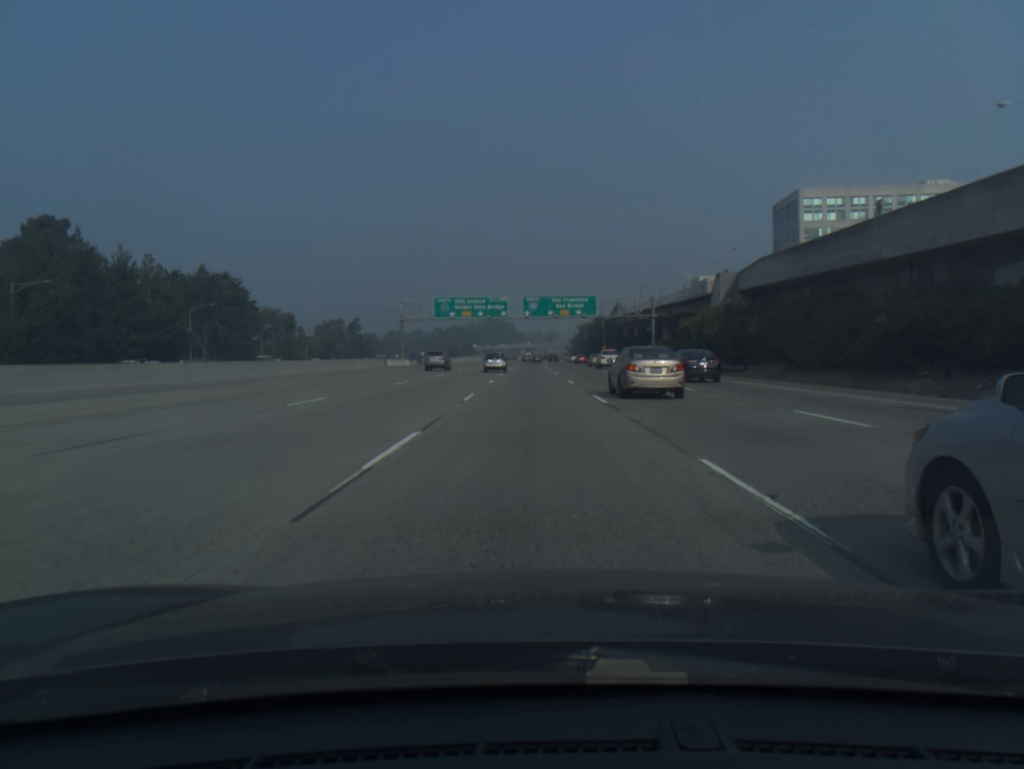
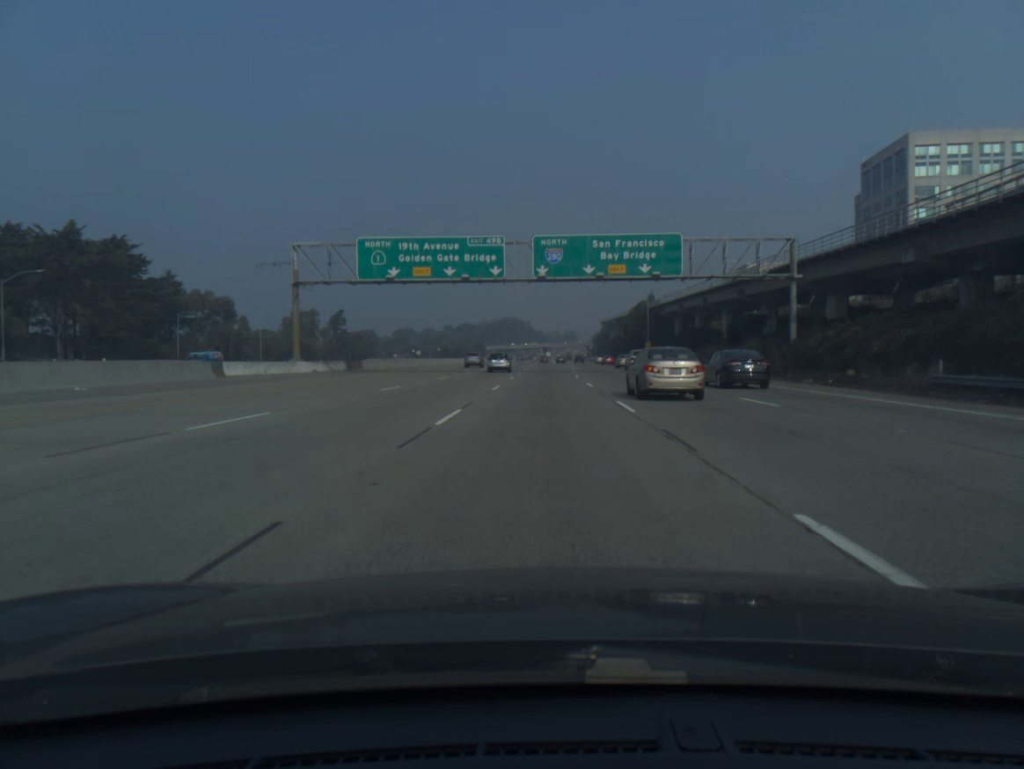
(-0.8, +50.8) m; -1°
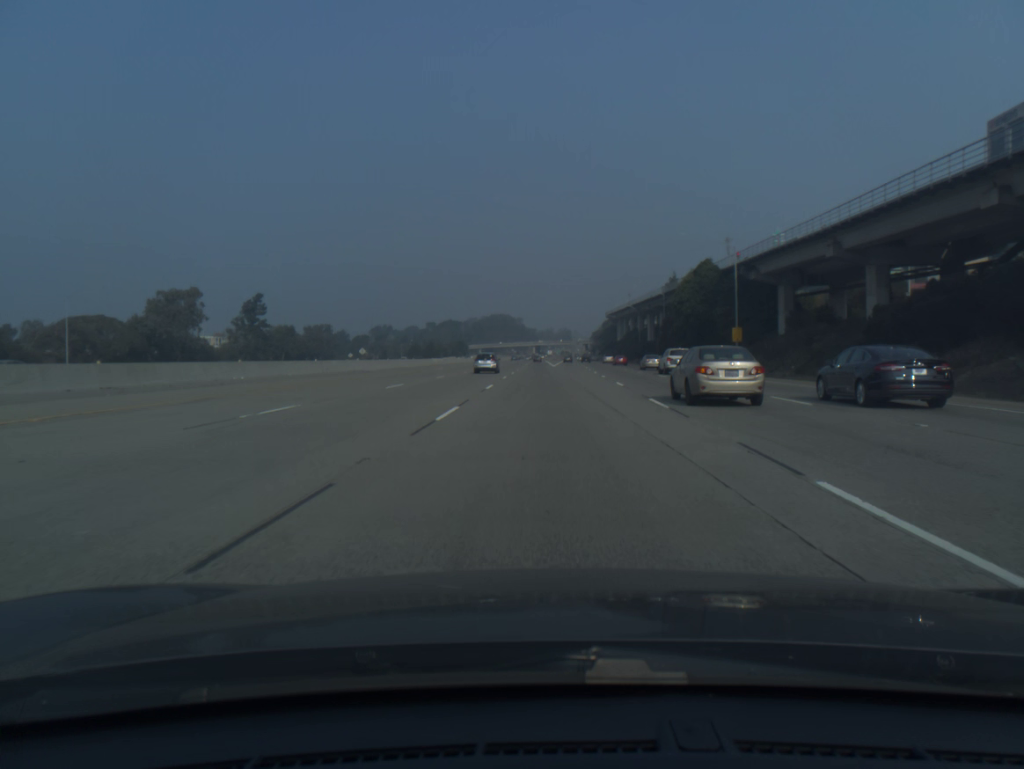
(+0.3, +70.1) m; 0°
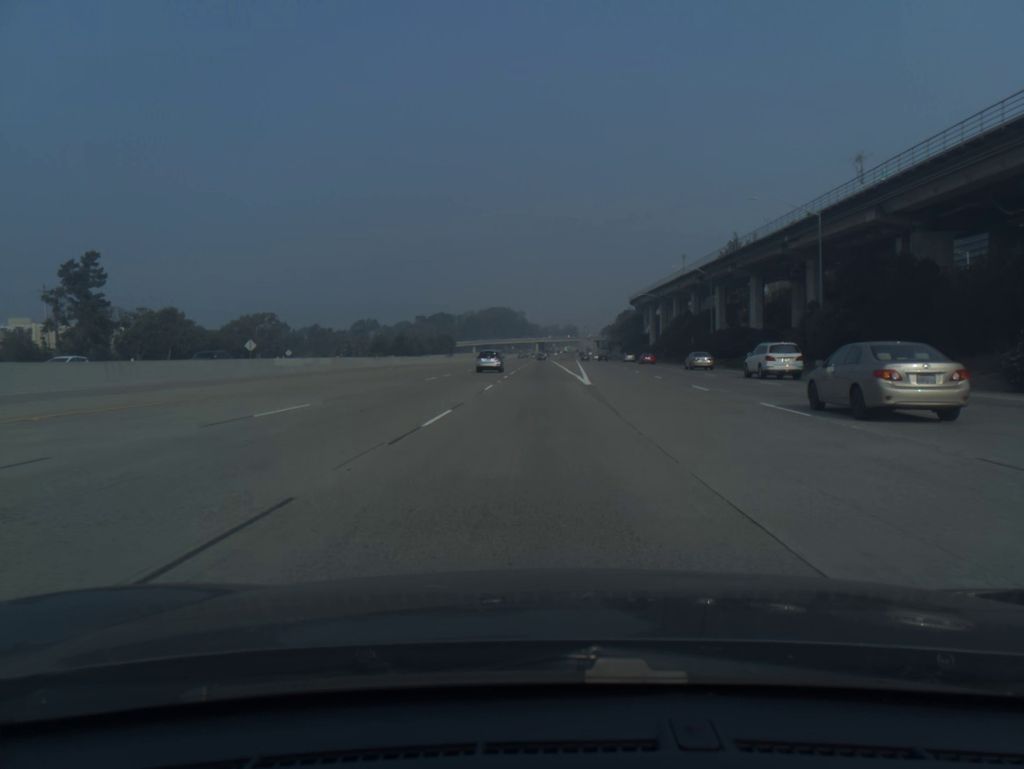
(-0.2, +72.5) m; 0°
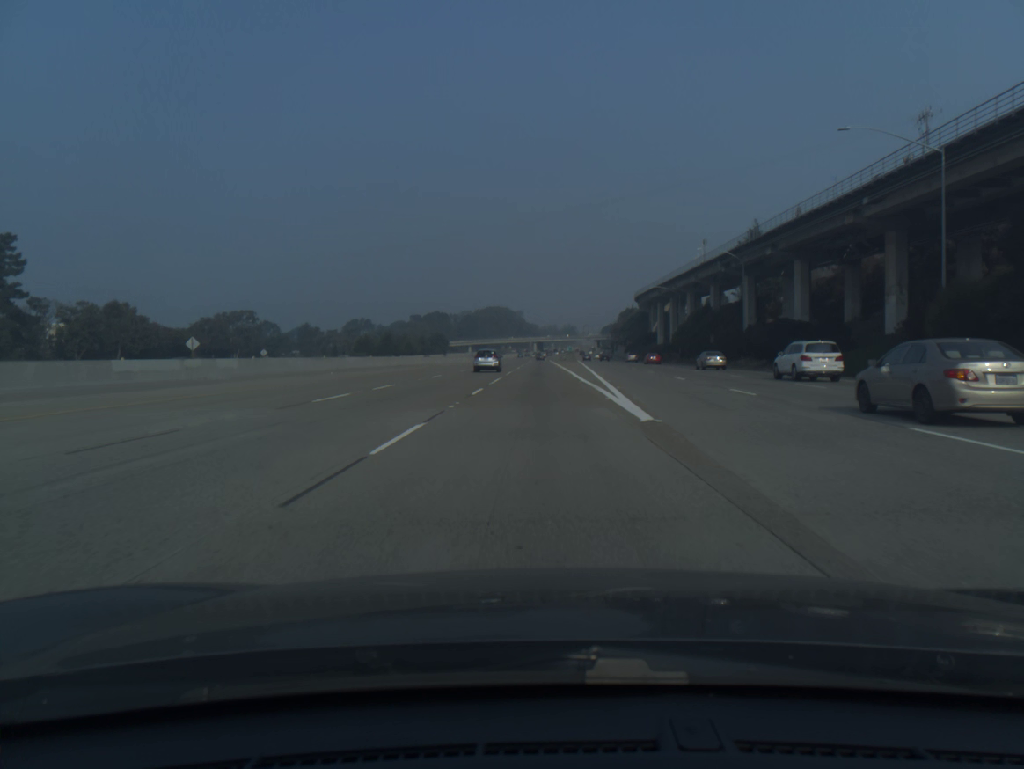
(0.0, +18.5) m; 0°
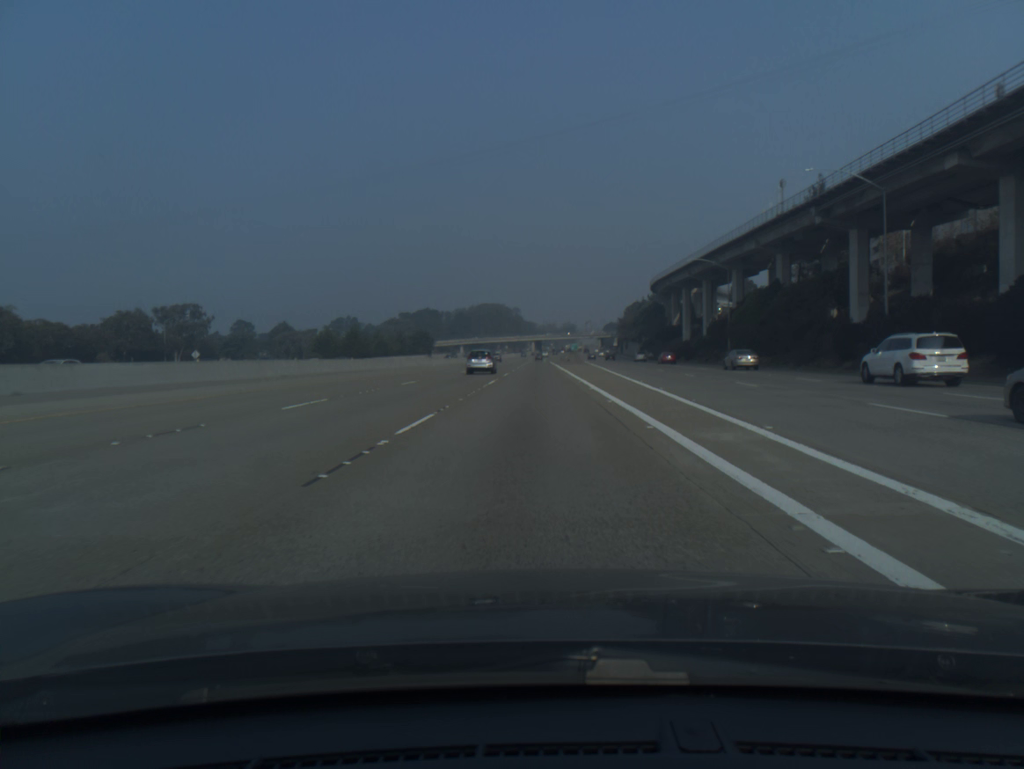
(+0.1, +37.5) m; 0°
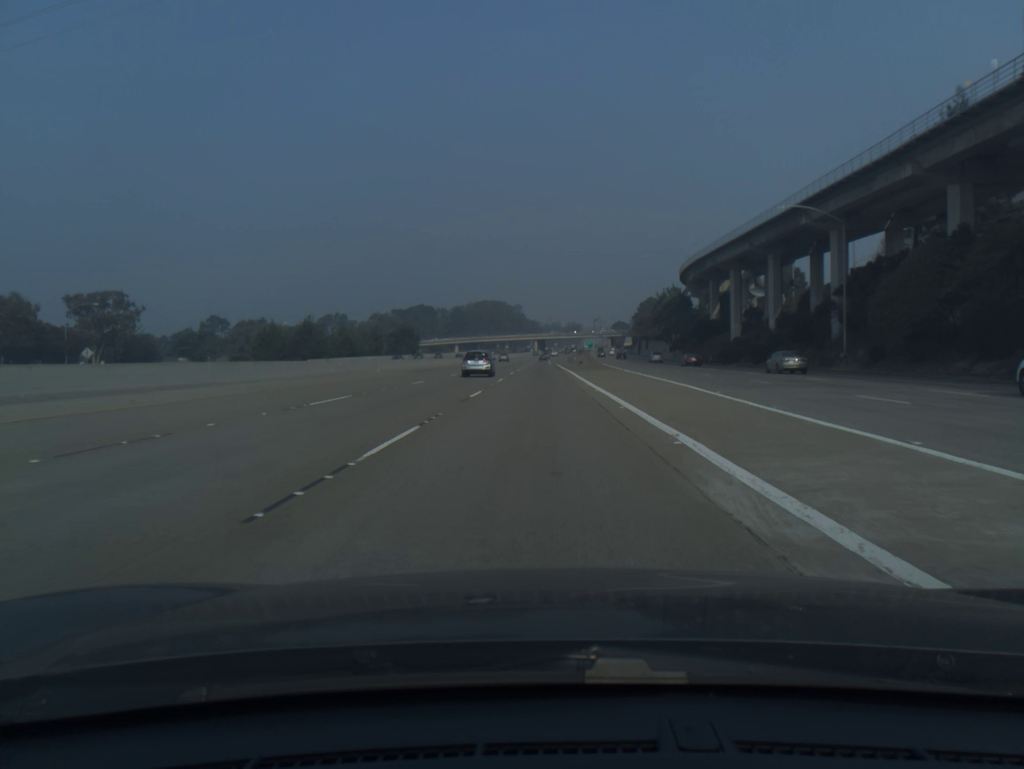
(-0.1, +38.0) m; 0°
